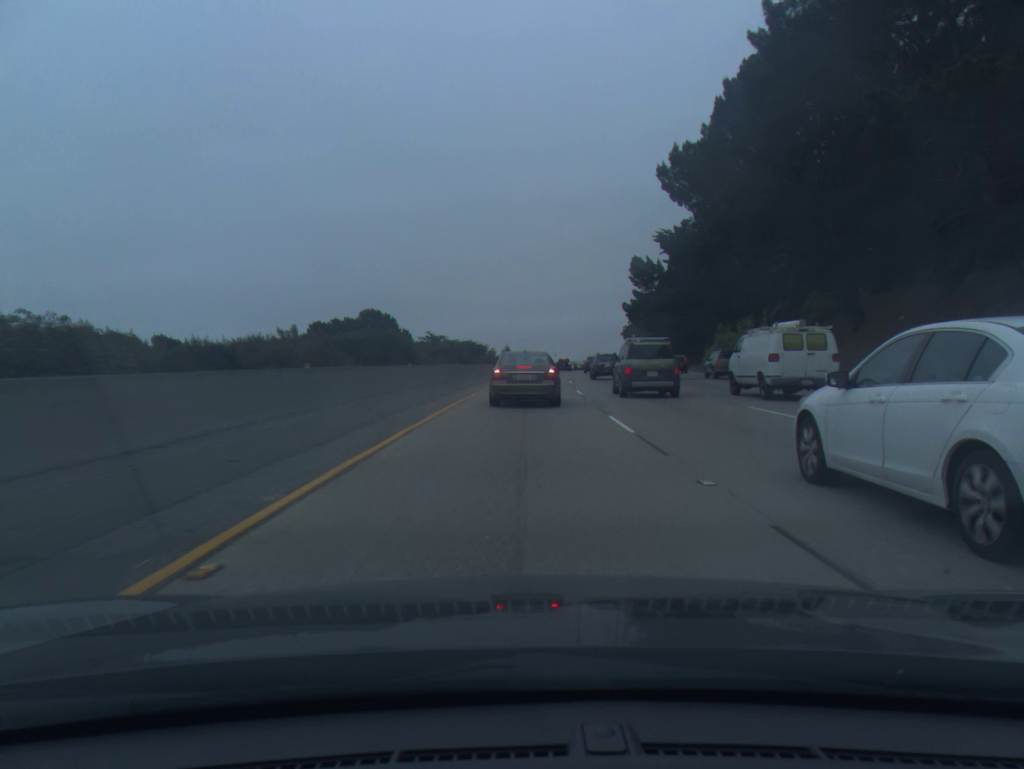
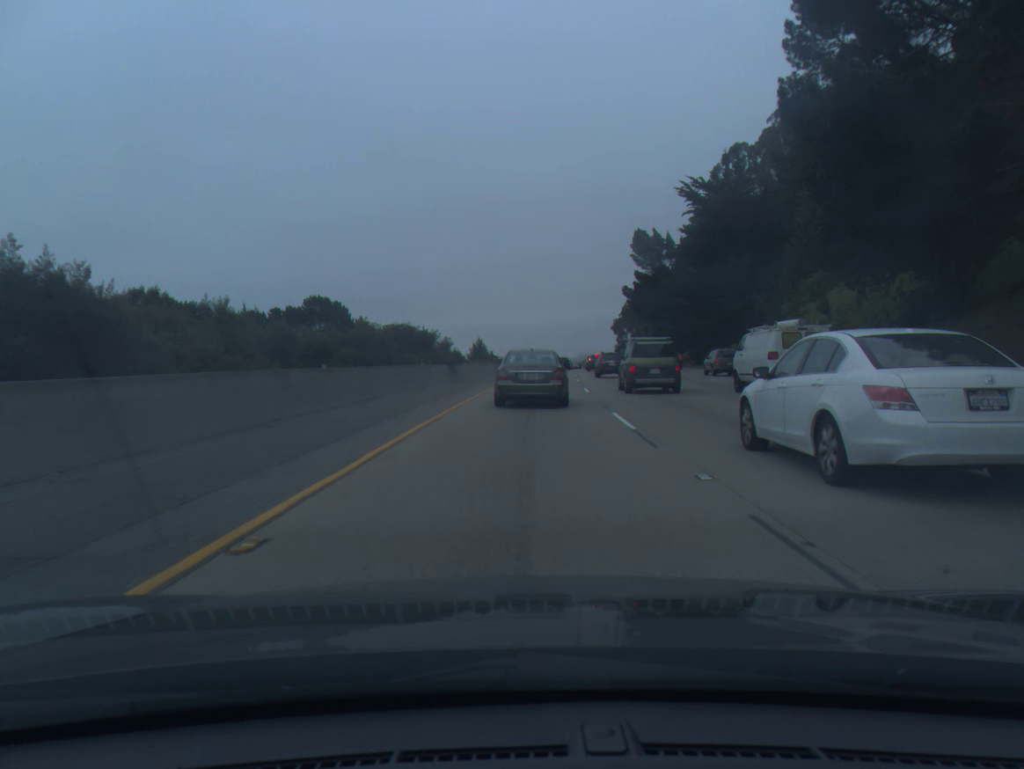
(+0.3, +28.6) m; +1°
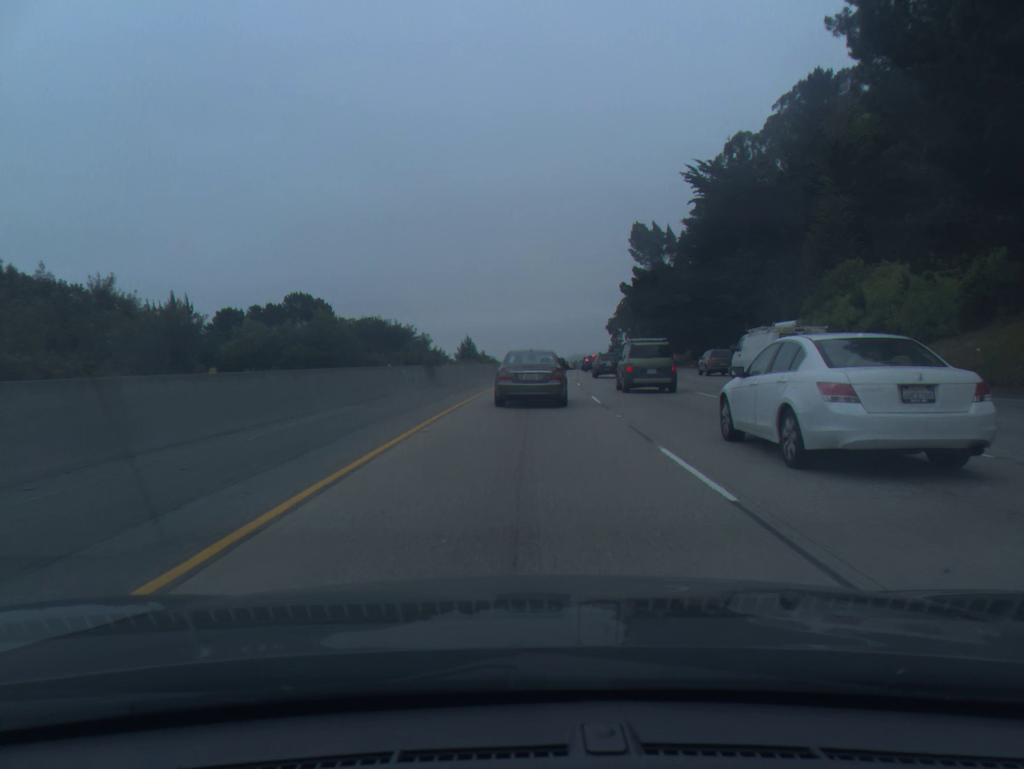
(0.0, +6.6) m; +1°
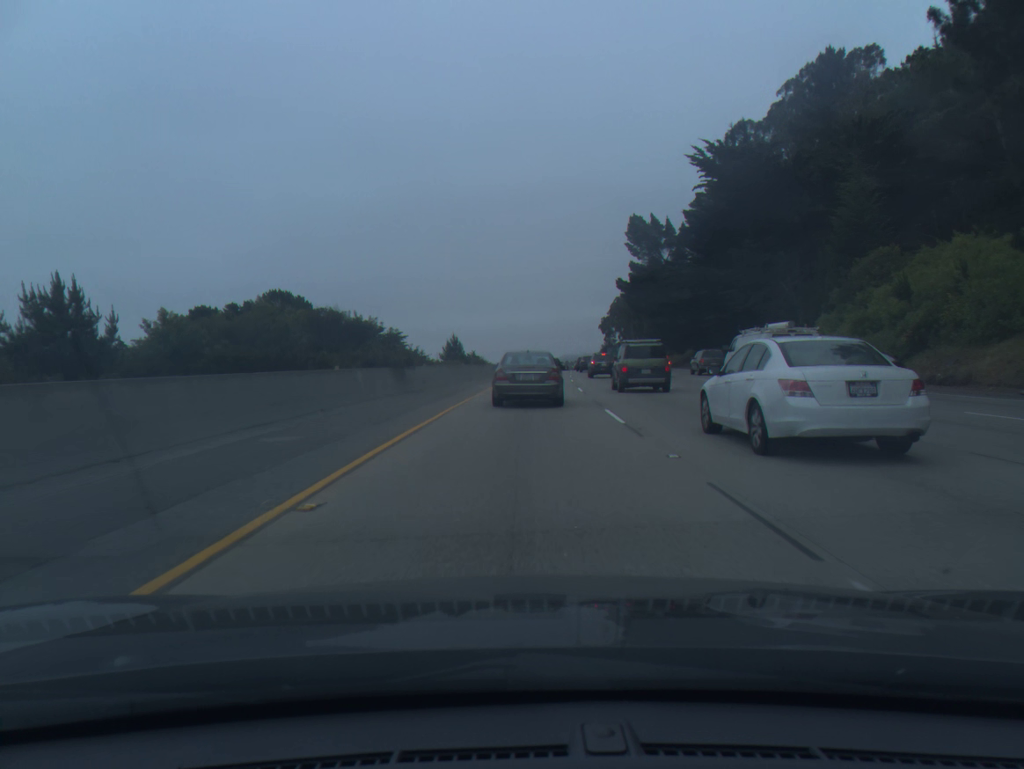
(0.0, +6.6) m; +1°
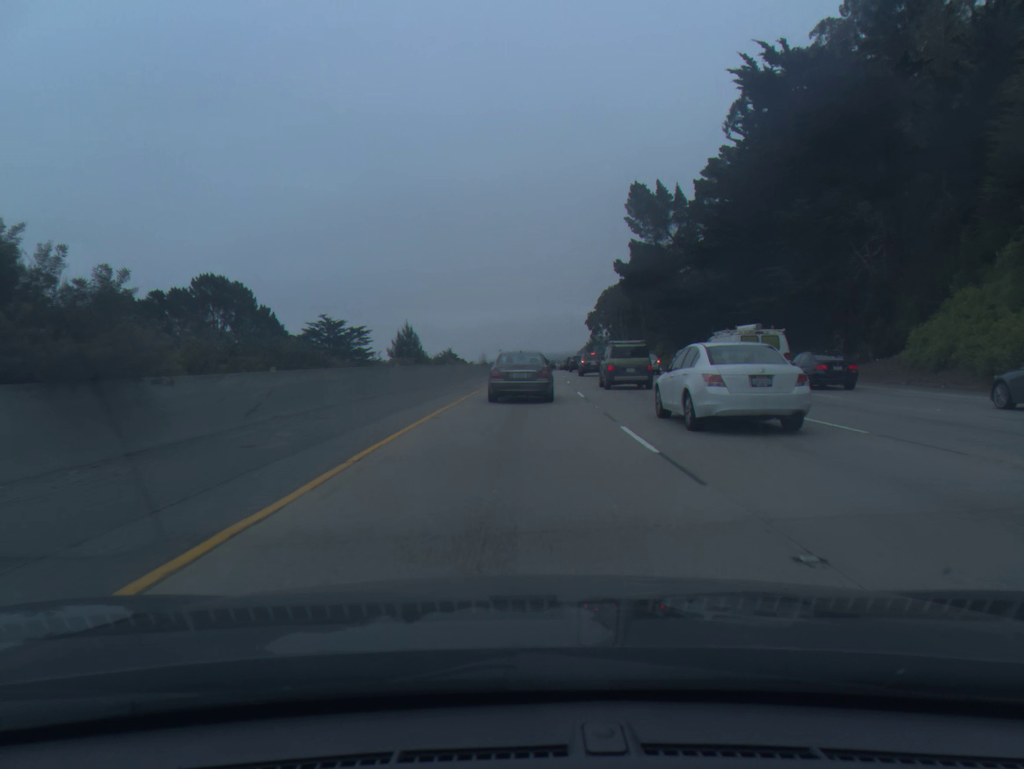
(+0.3, +19.5) m; +1°
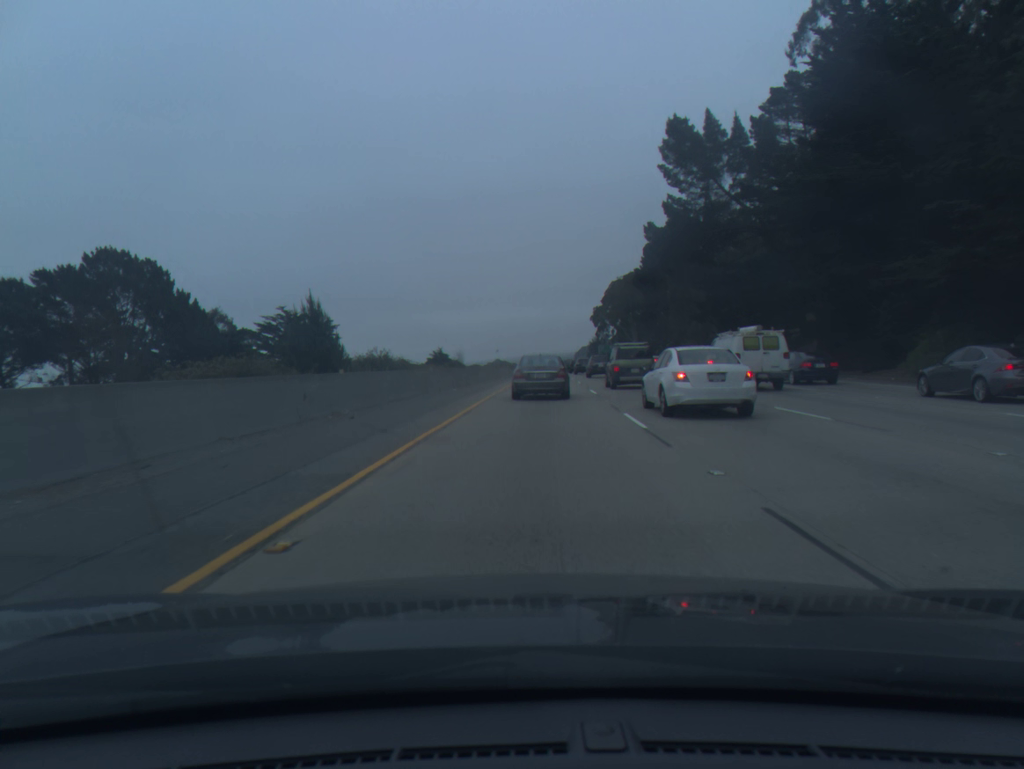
(0.0, +25.7) m; 0°
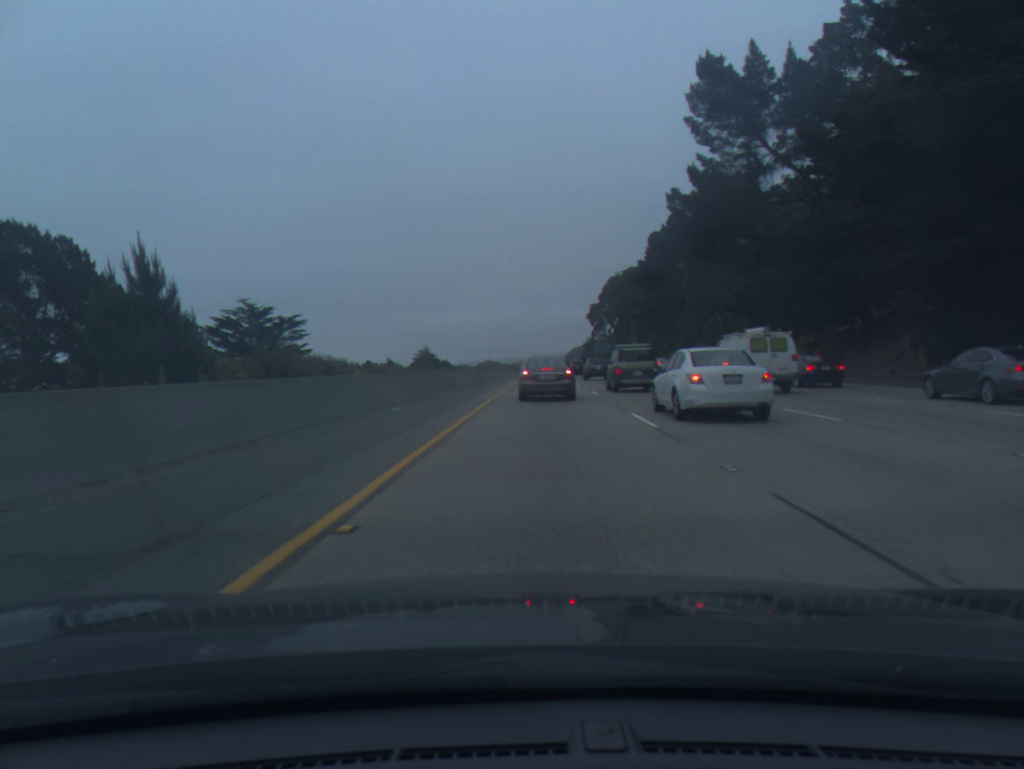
(+0.1, +14.0) m; +1°
